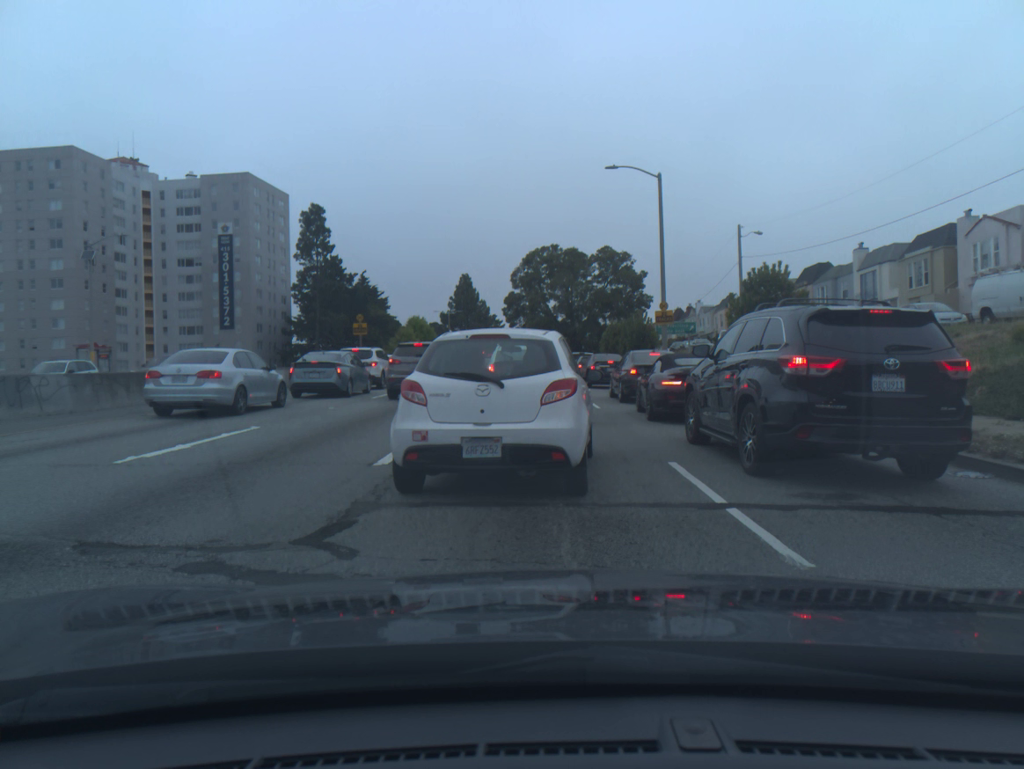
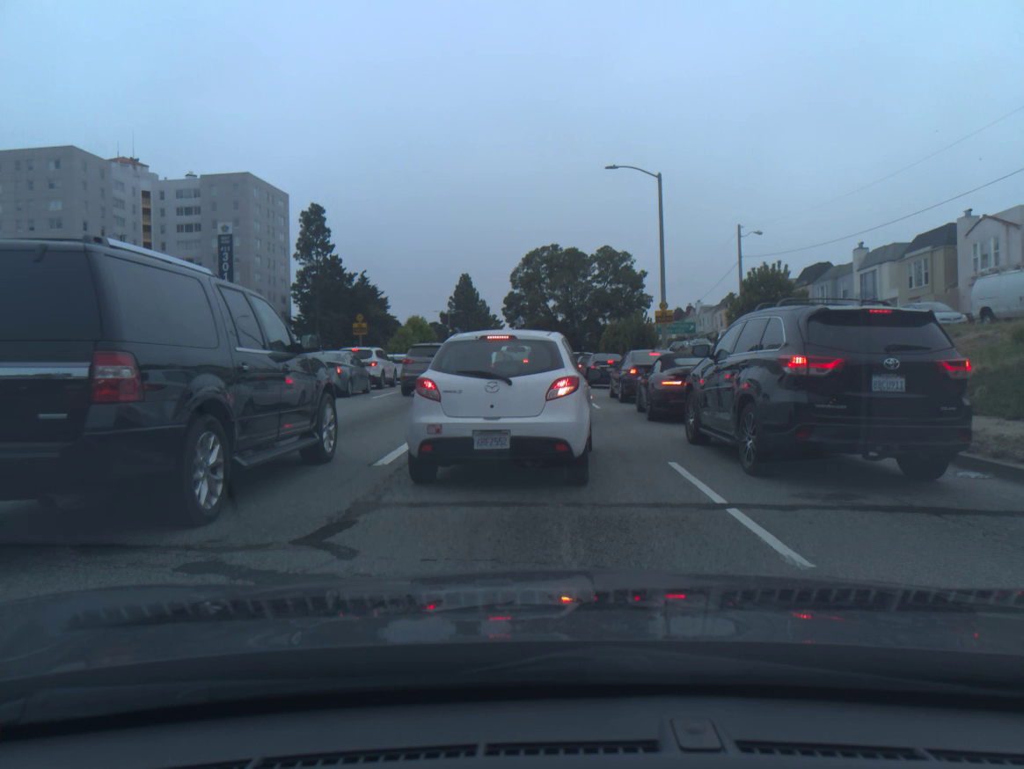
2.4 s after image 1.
(0.0, 0.0) m; 0°
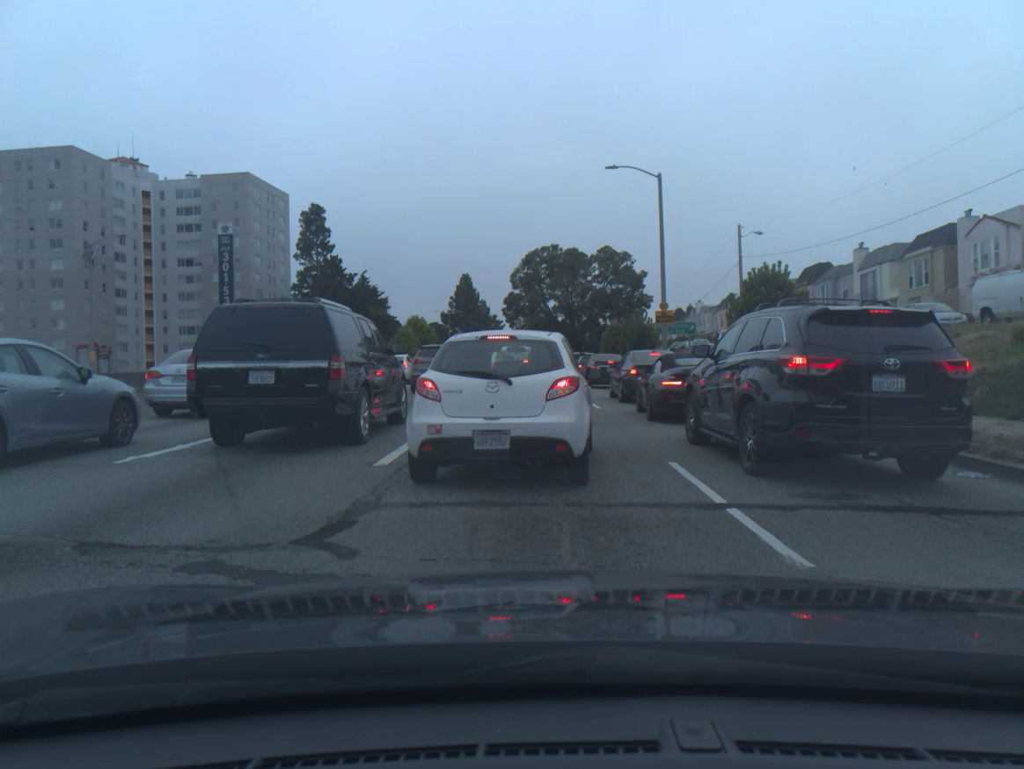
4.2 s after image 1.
(0.0, 0.0) m; 0°
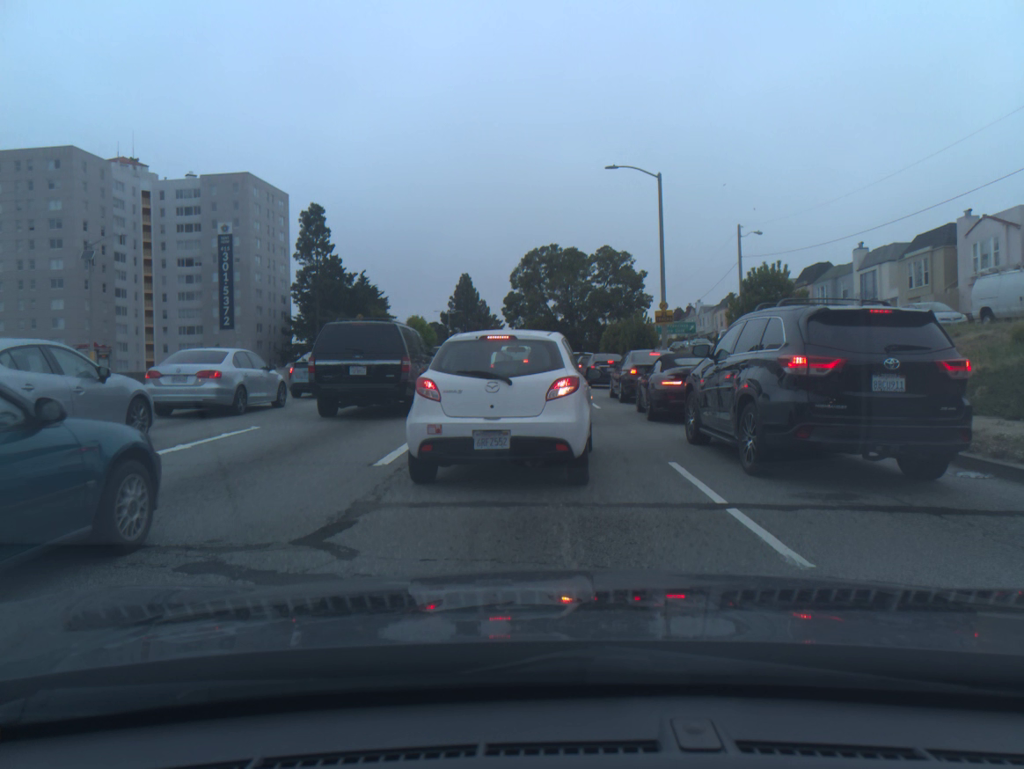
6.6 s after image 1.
(0.0, -0.1) m; 0°
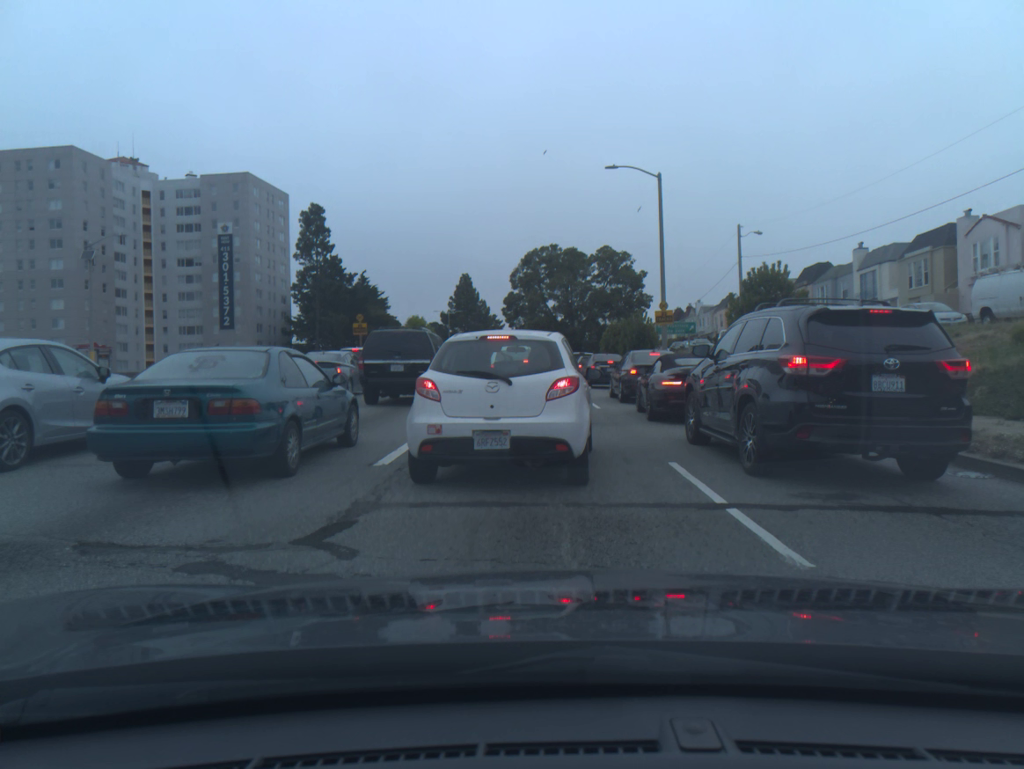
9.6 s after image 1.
(0.0, 0.0) m; 0°
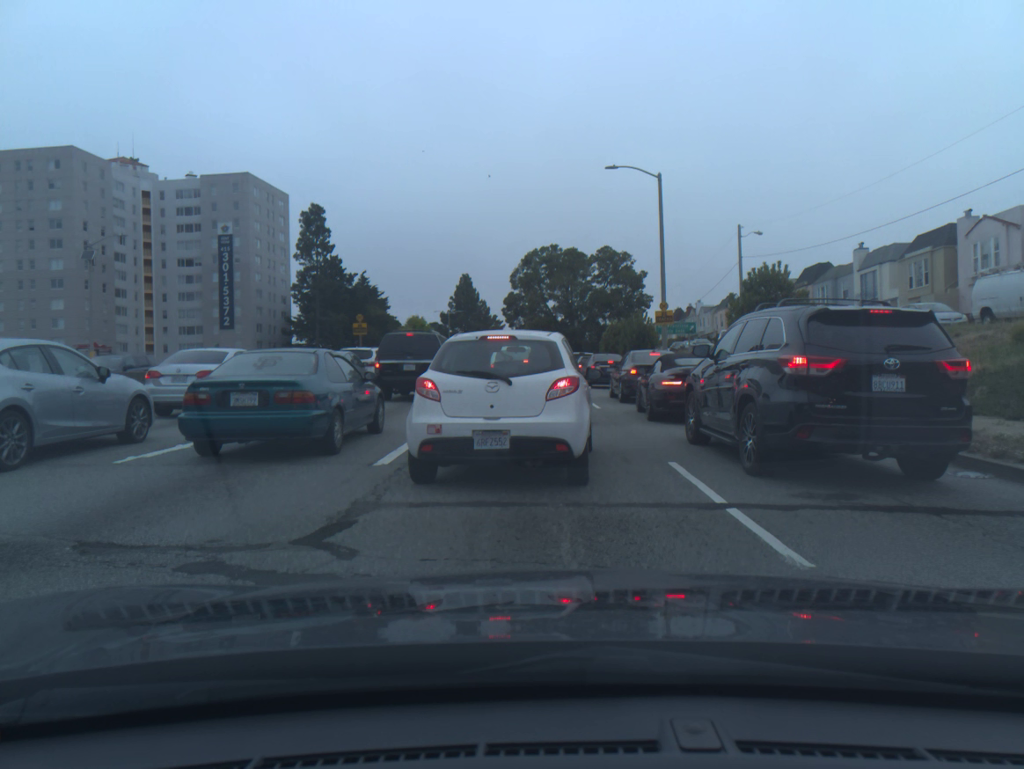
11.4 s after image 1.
(0.0, 0.0) m; 0°
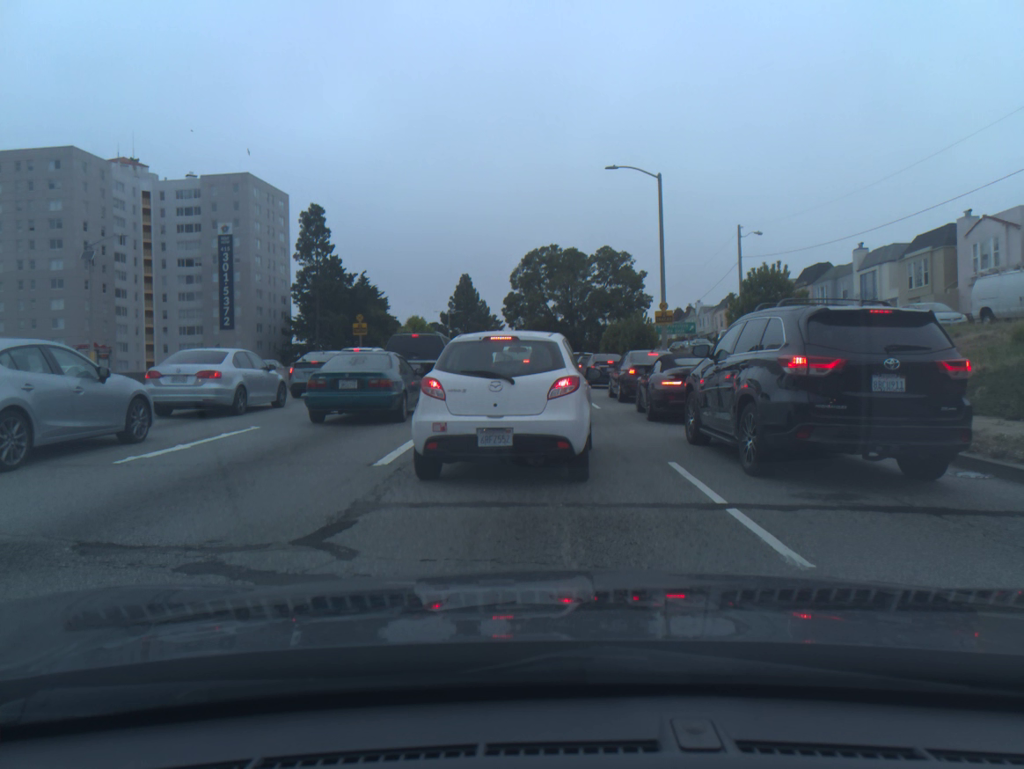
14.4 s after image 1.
(0.0, 0.0) m; 0°
